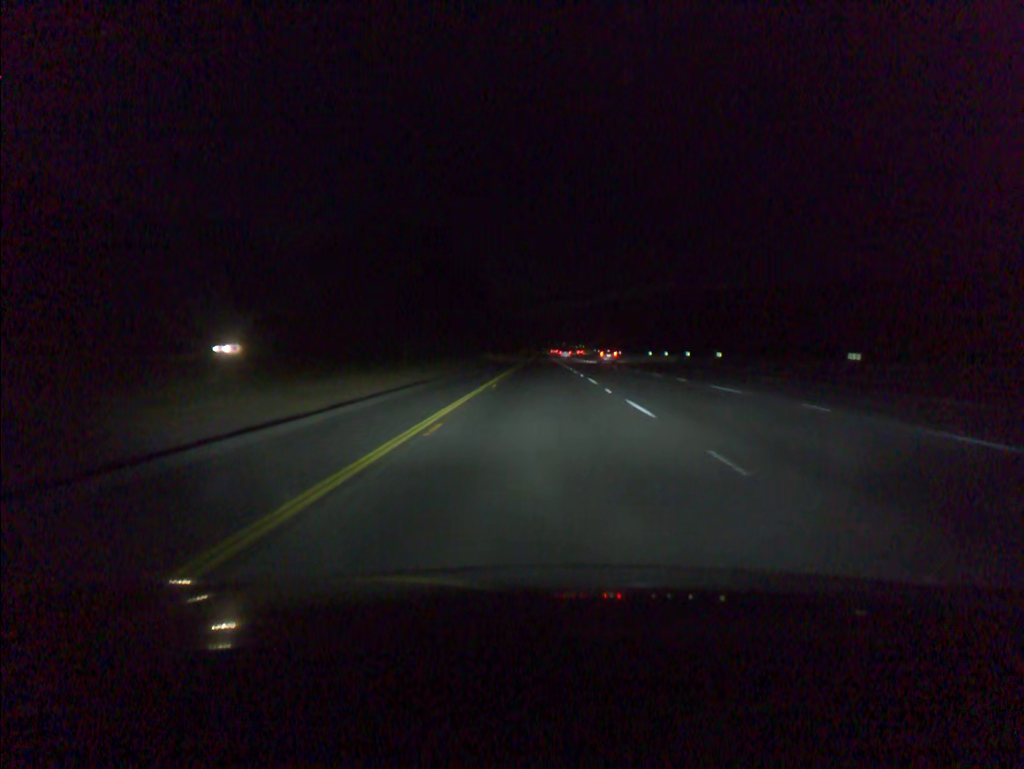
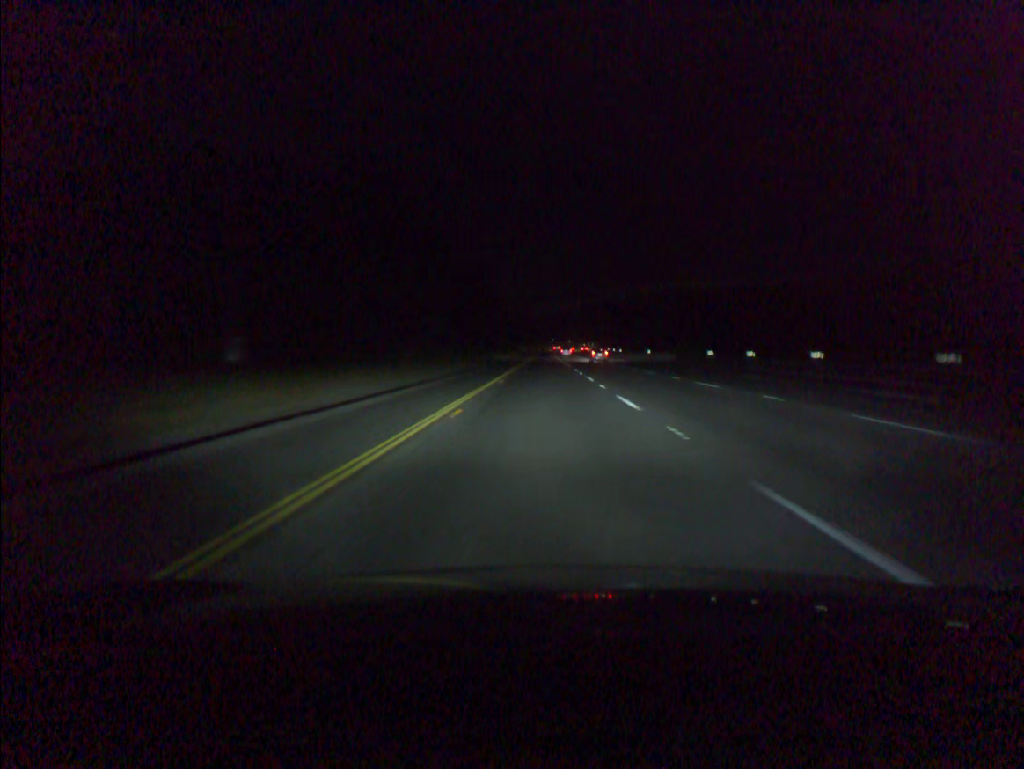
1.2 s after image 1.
(0.0, +40.7) m; 0°
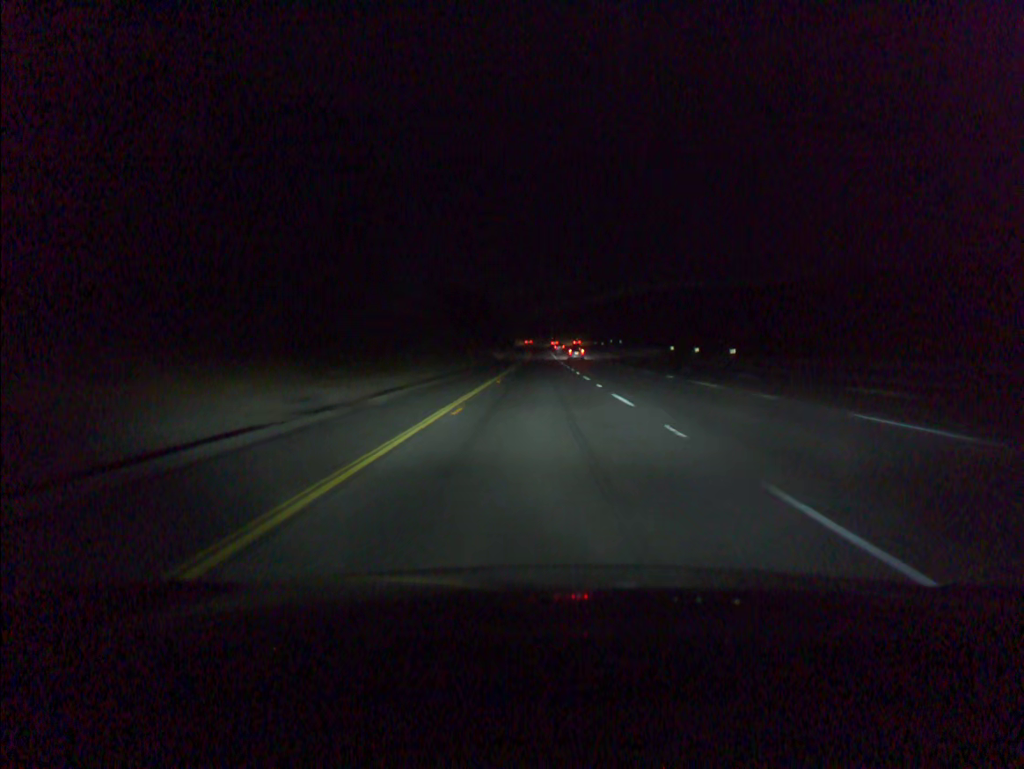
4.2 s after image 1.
(+0.1, +101.8) m; 0°
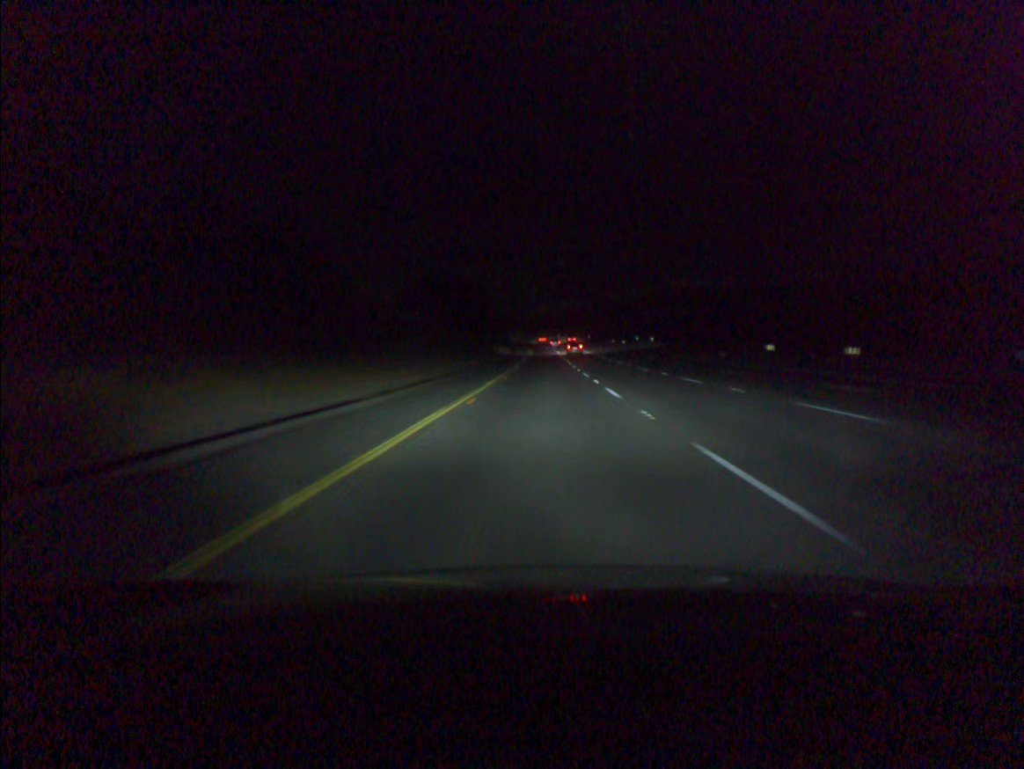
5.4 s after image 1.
(-0.1, +40.7) m; 0°
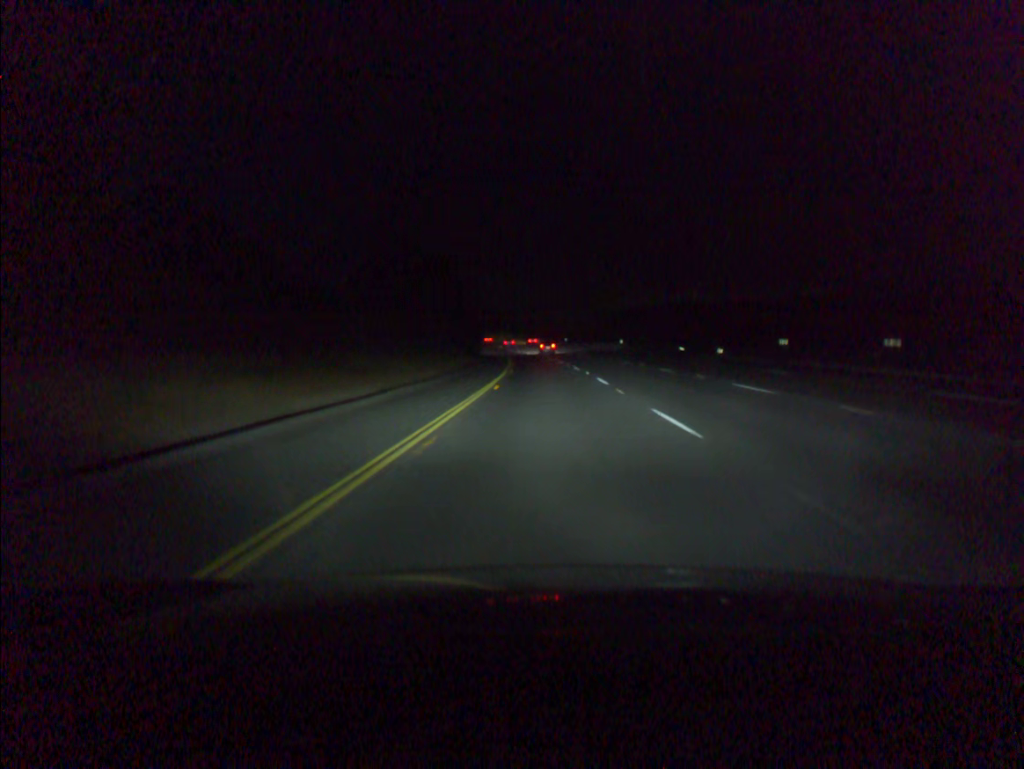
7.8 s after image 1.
(-0.1, +81.2) m; 0°
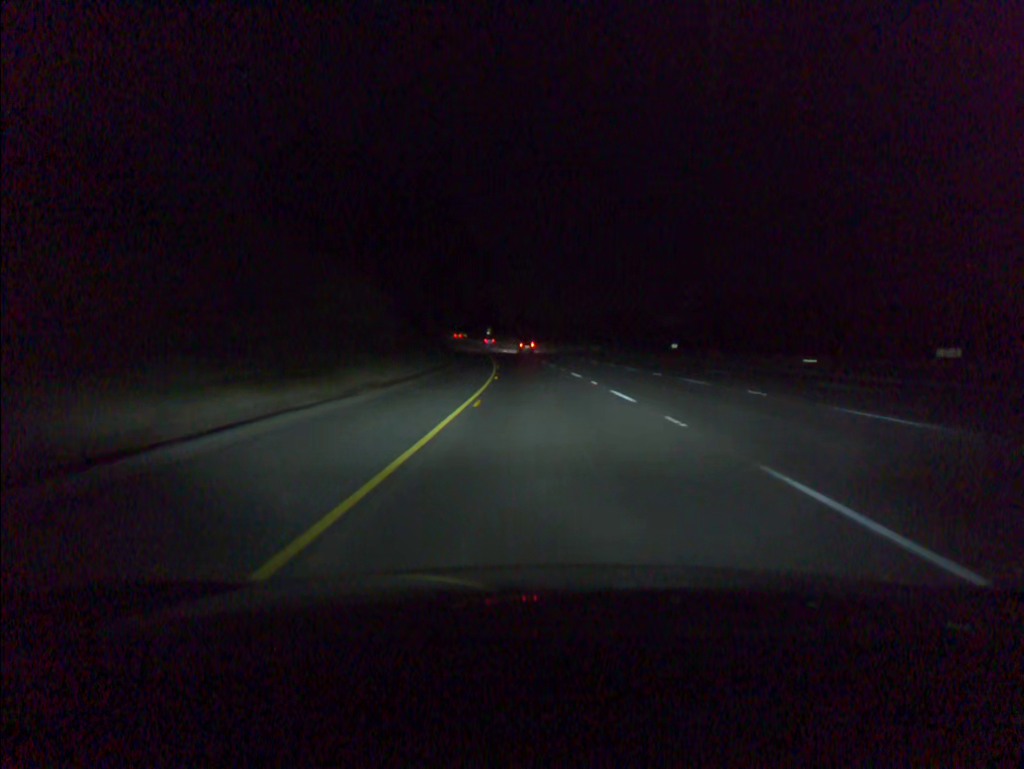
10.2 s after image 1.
(-2.1, +80.6) m; -4°
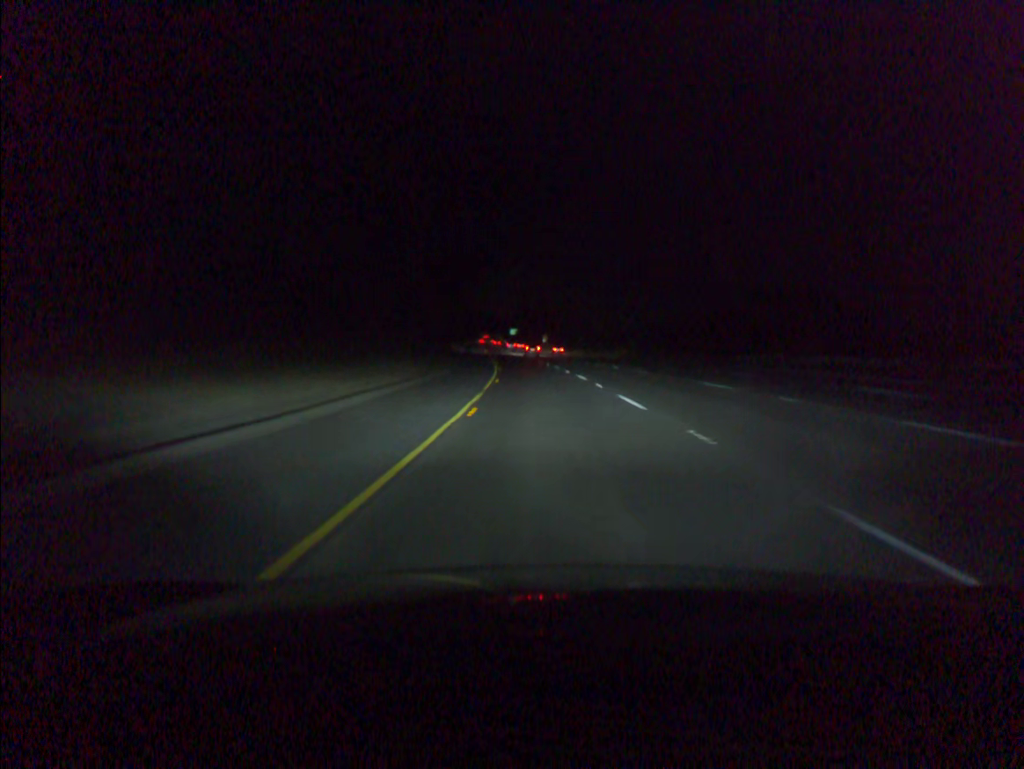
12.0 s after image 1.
(-2.4, +60.0) m; -4°
